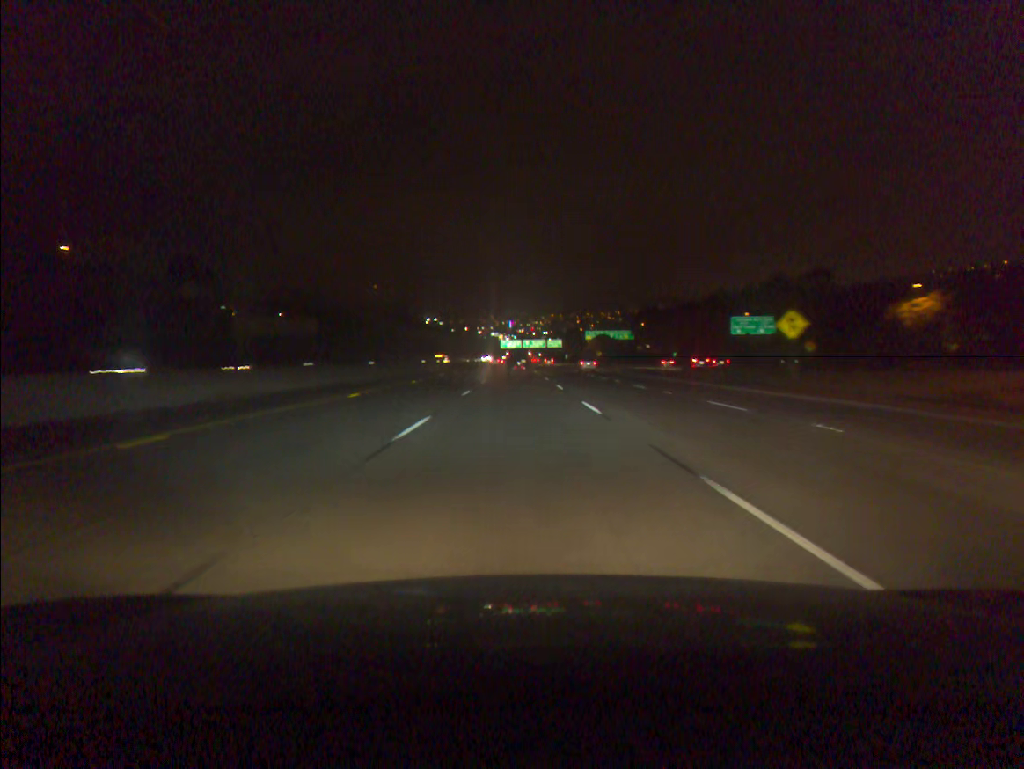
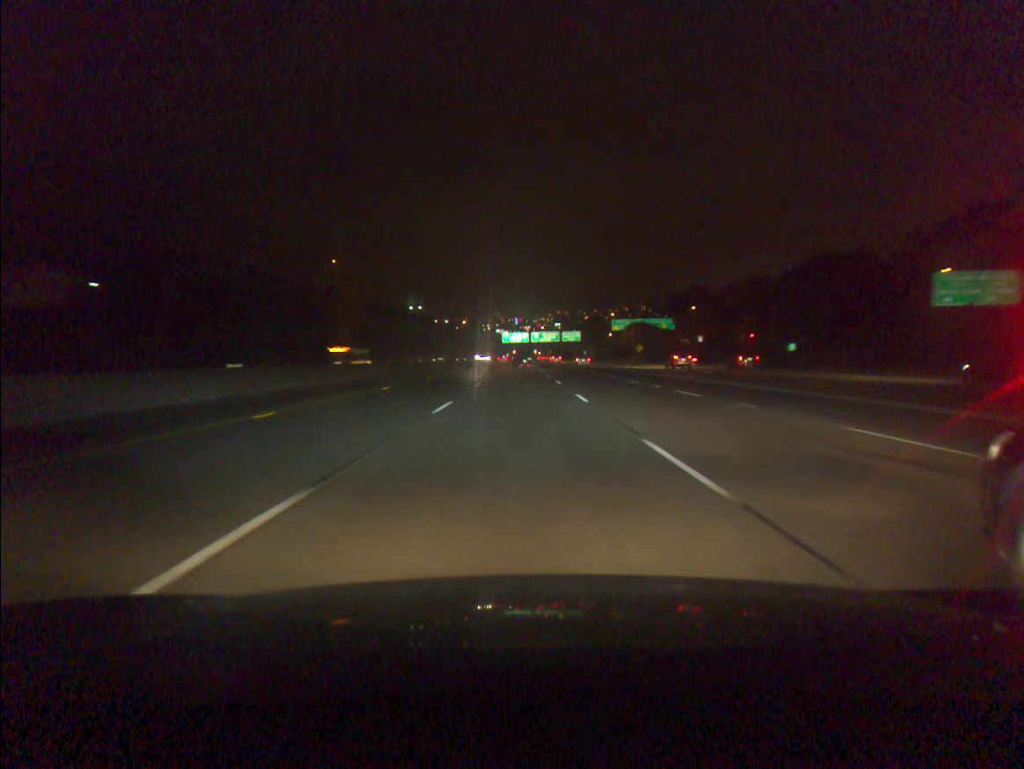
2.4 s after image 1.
(-0.1, +67.6) m; 0°
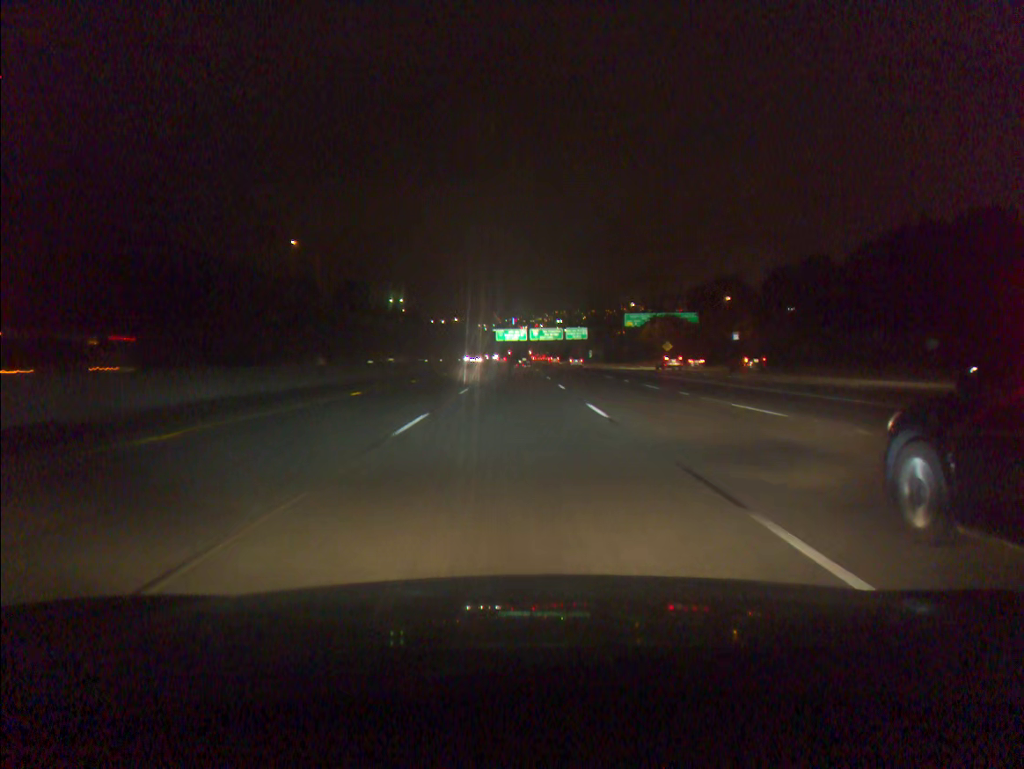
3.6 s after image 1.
(+0.1, +34.0) m; 0°
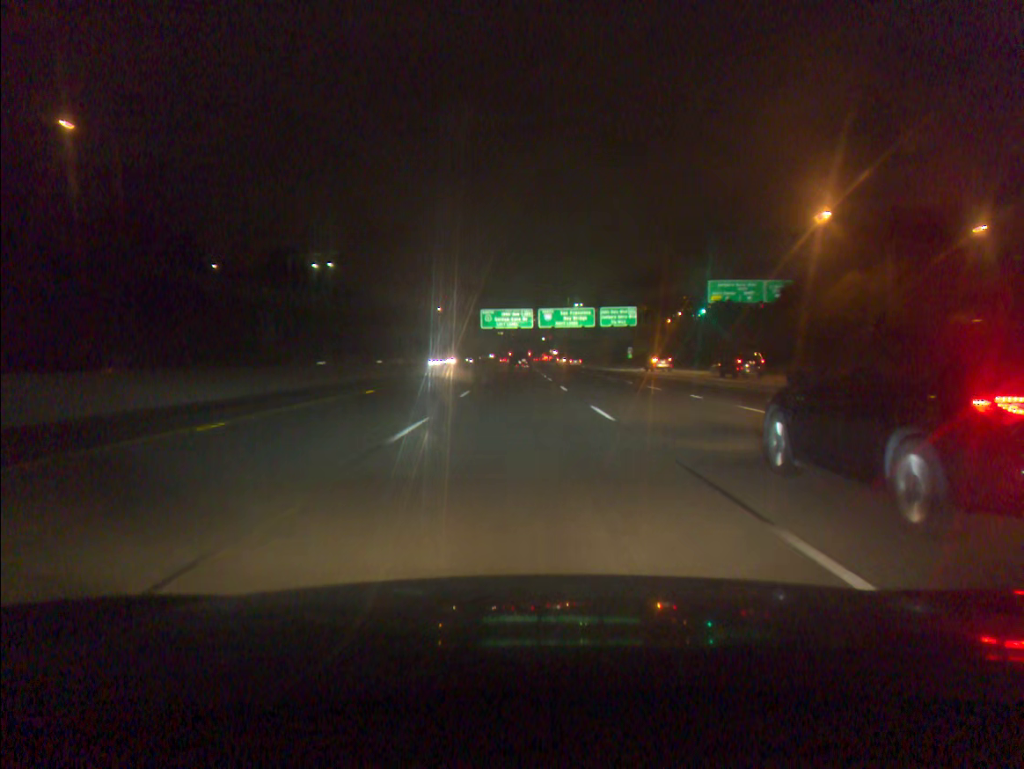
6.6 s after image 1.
(-0.1, +85.8) m; 0°
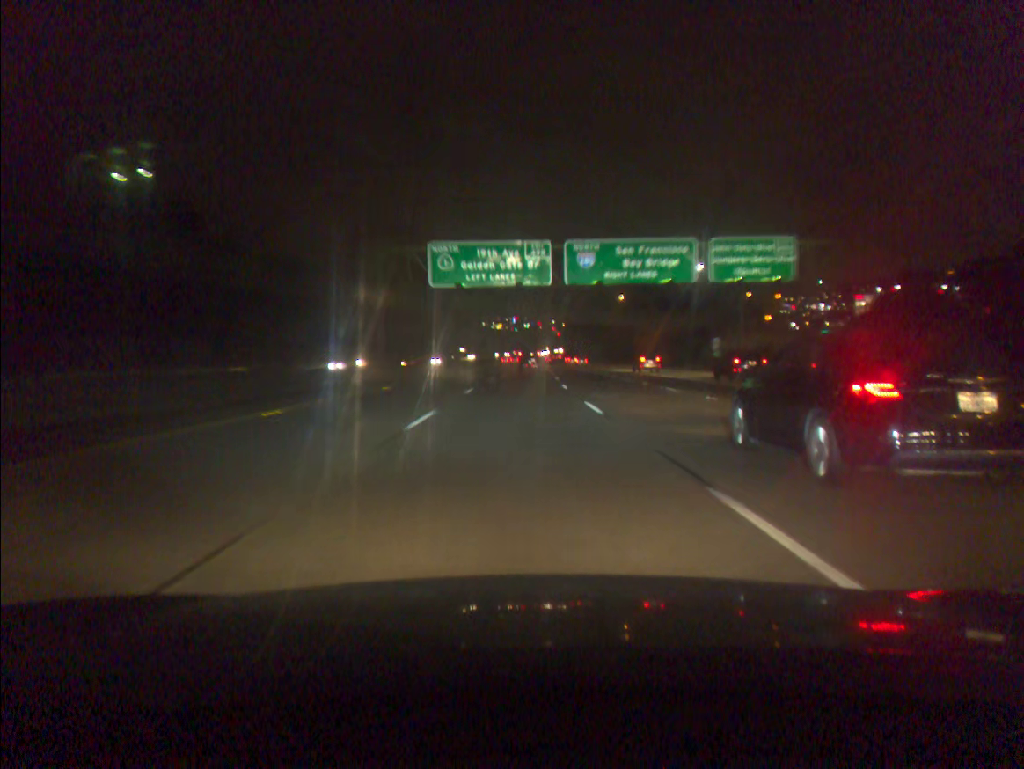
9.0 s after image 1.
(0.0, +69.6) m; 0°
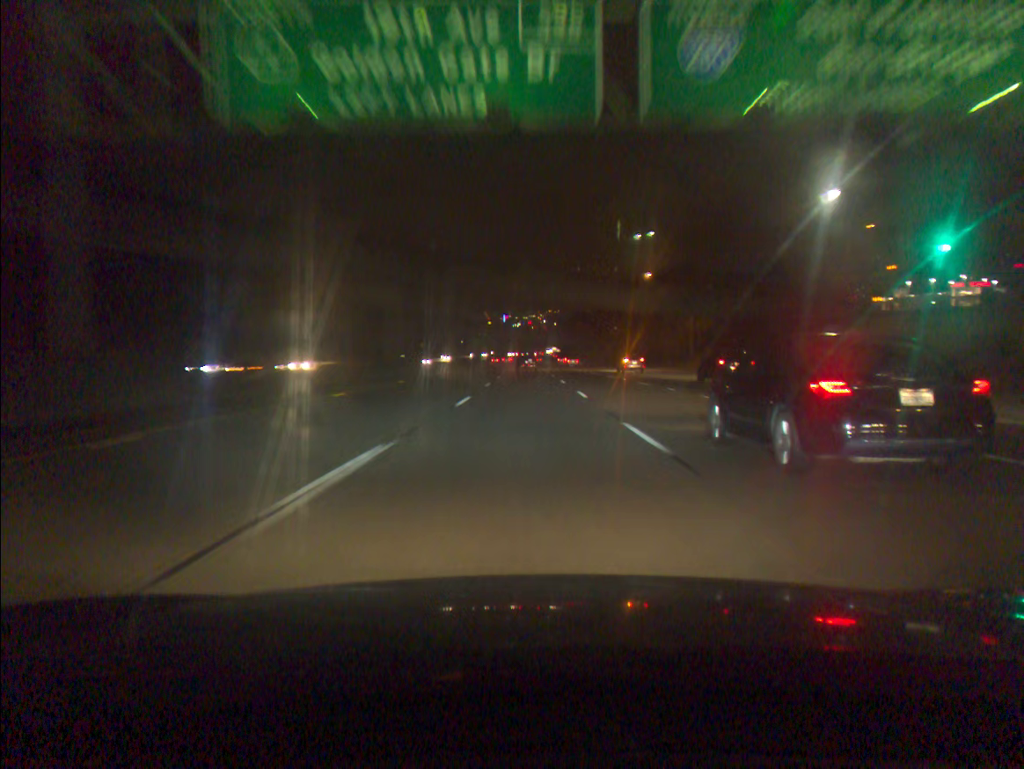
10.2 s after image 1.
(+0.2, +35.3) m; +1°
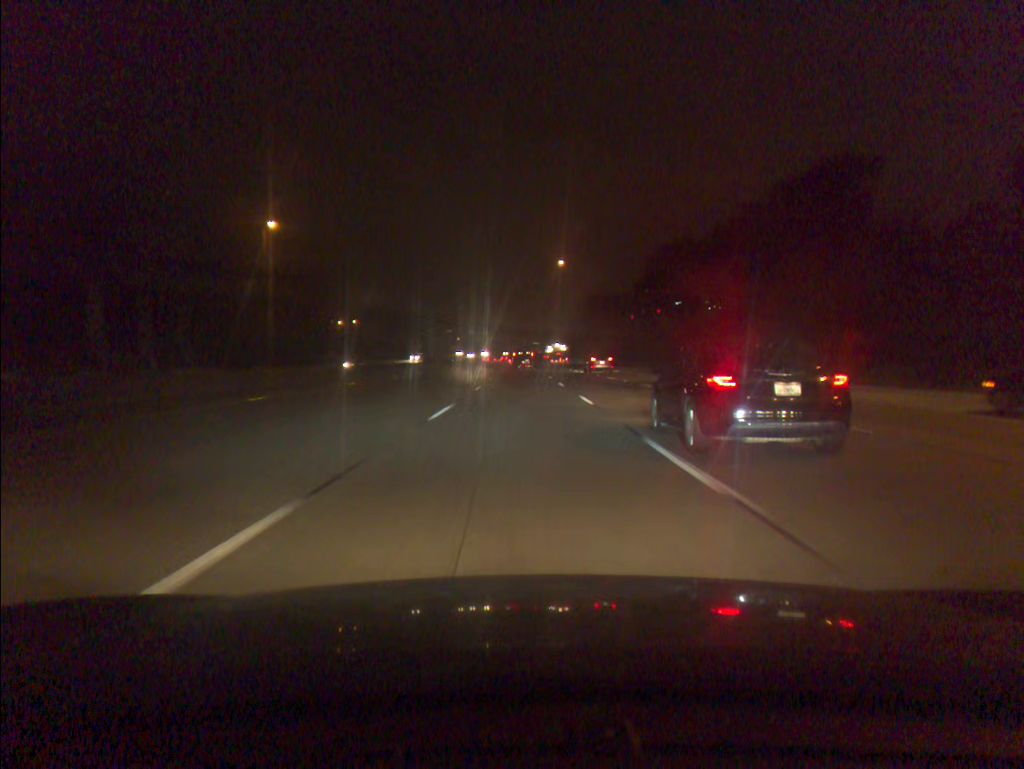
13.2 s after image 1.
(+0.9, +89.3) m; 0°
